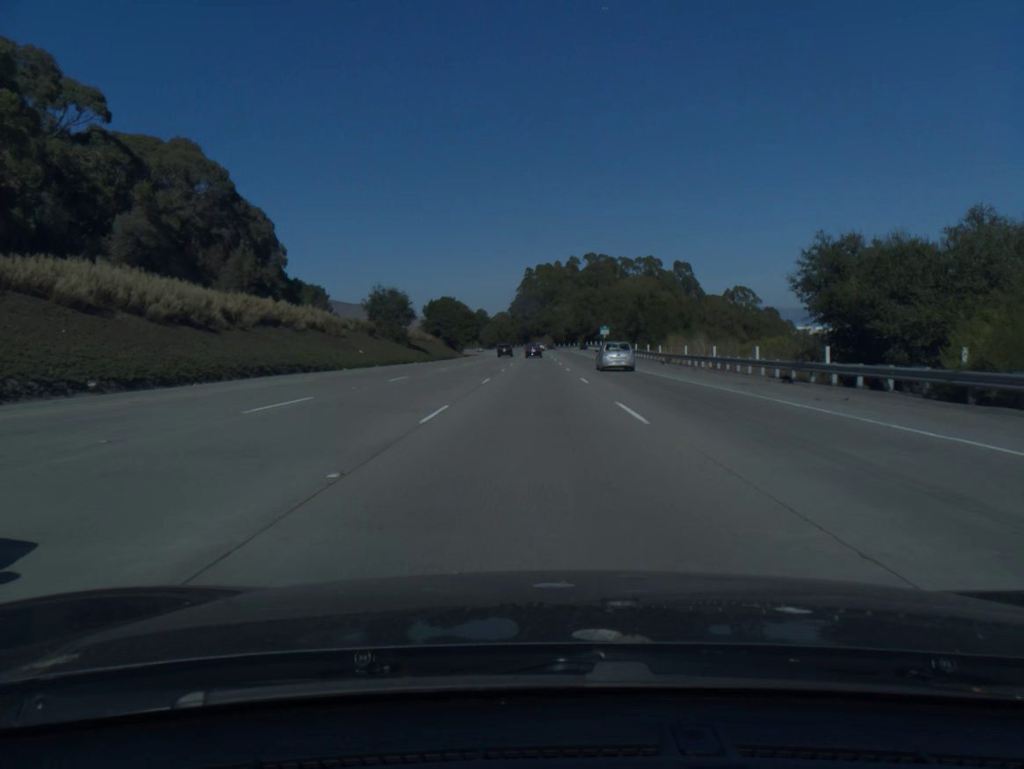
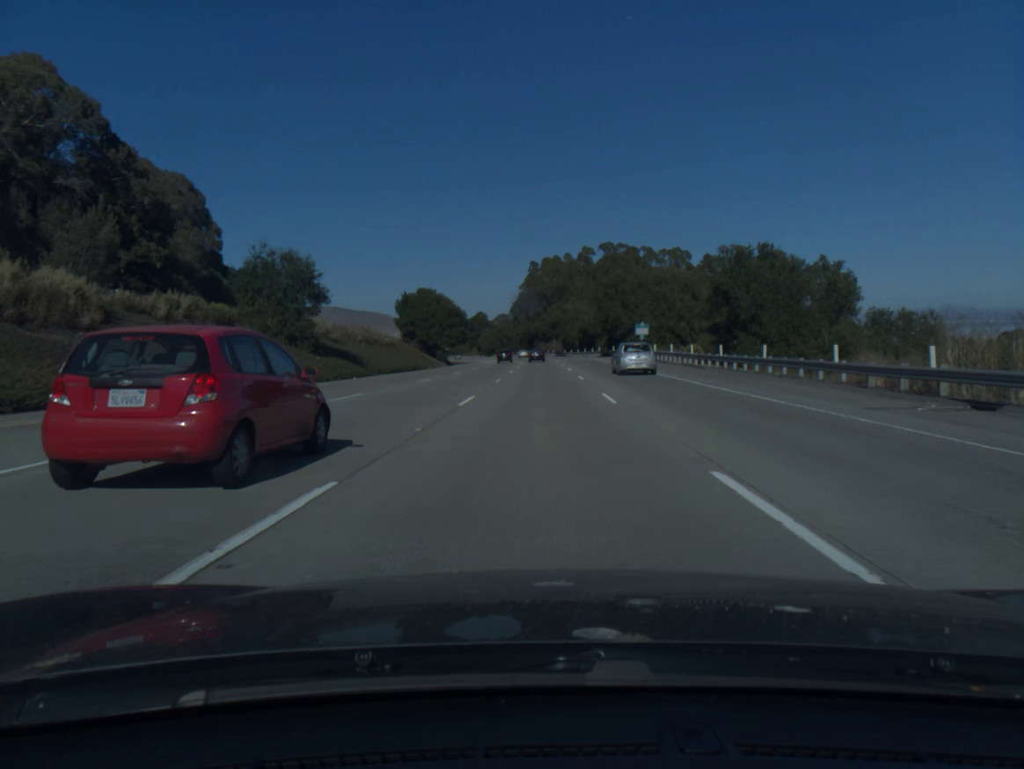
(-0.1, +38.6) m; 0°
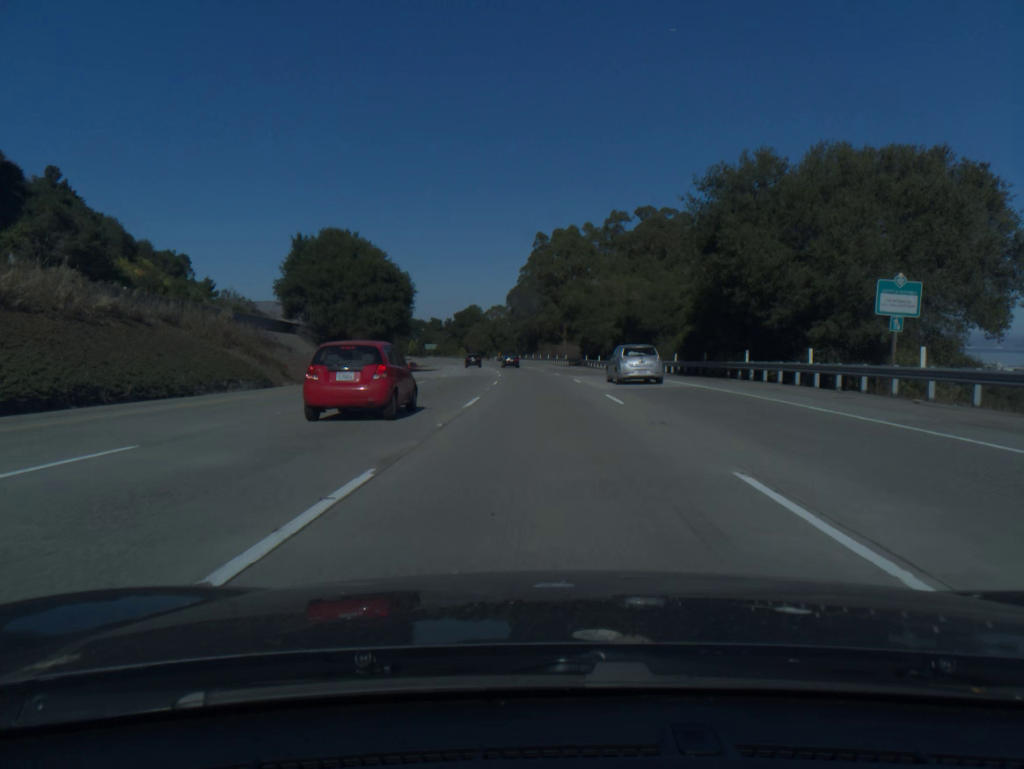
(-0.2, +57.9) m; 0°
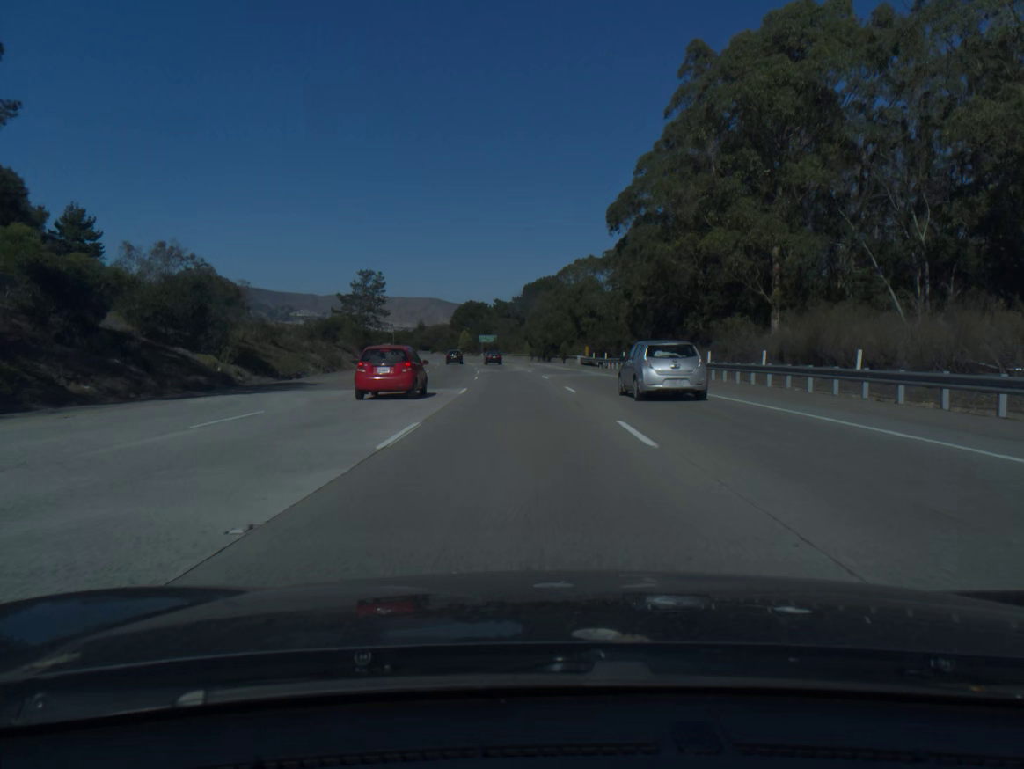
(-4.2, +96.2) m; -6°
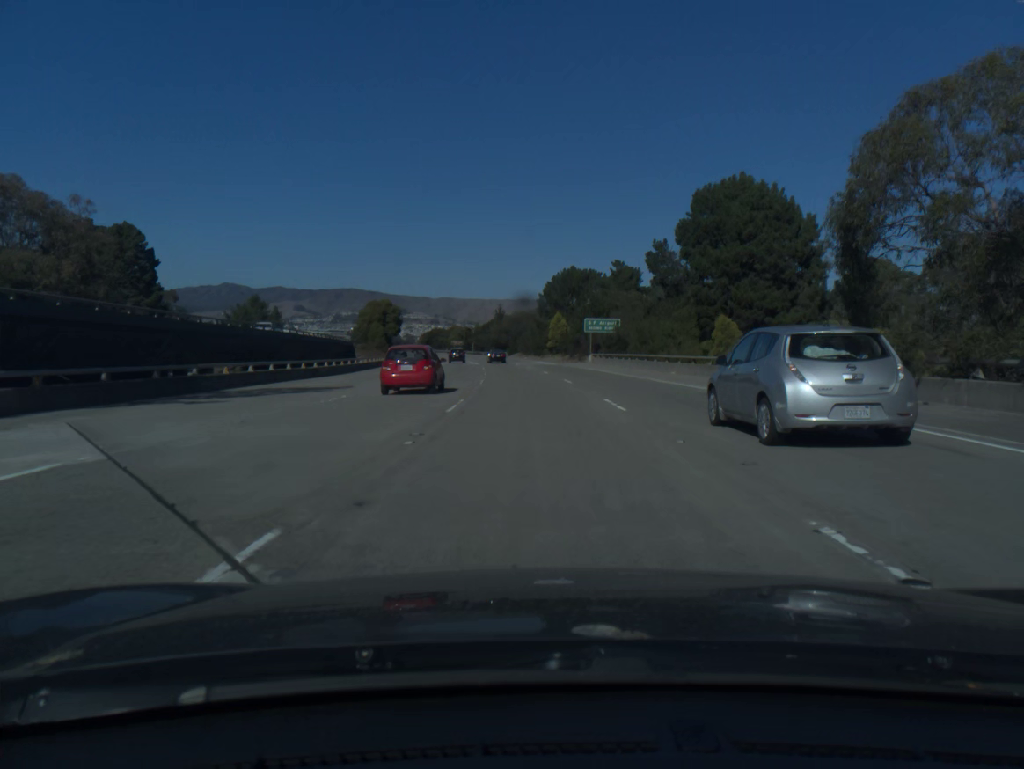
(-7.2, +96.1) m; -8°
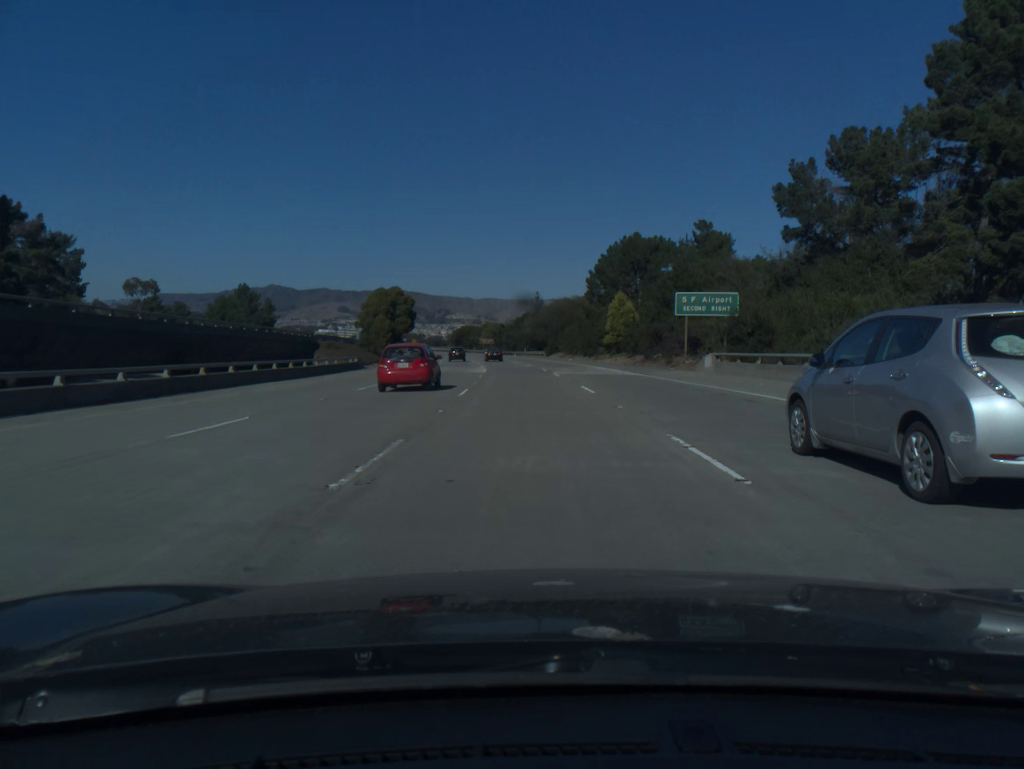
(-1.0, +38.6) m; -3°
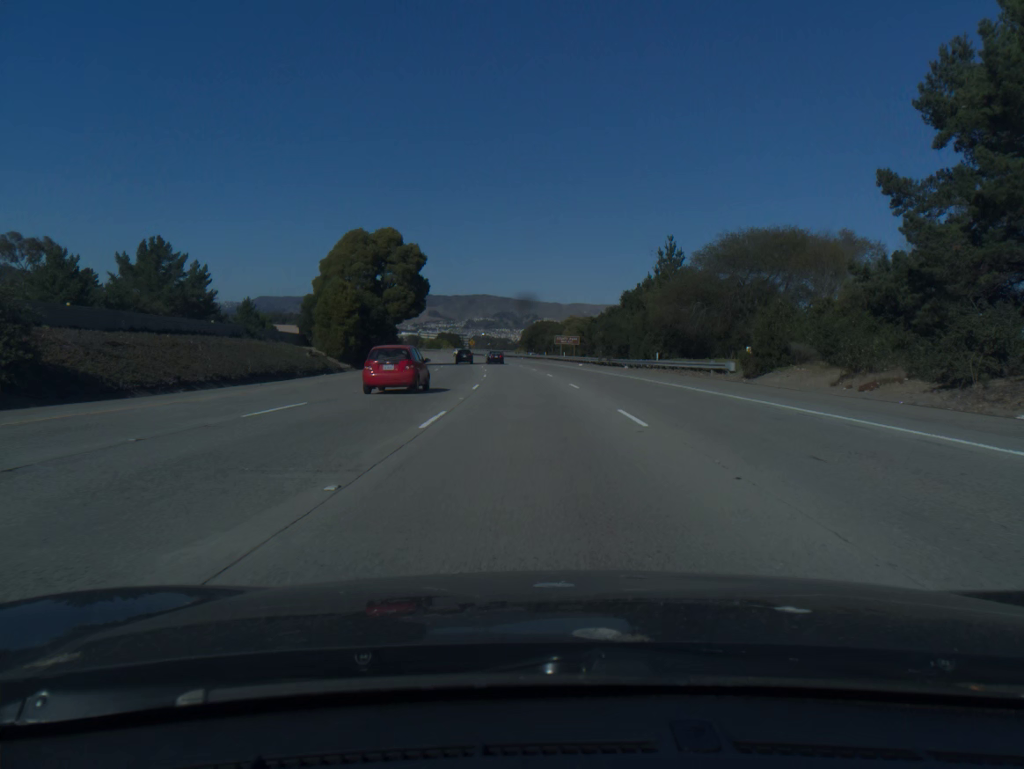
(-4.3, +77.0) m; -6°
